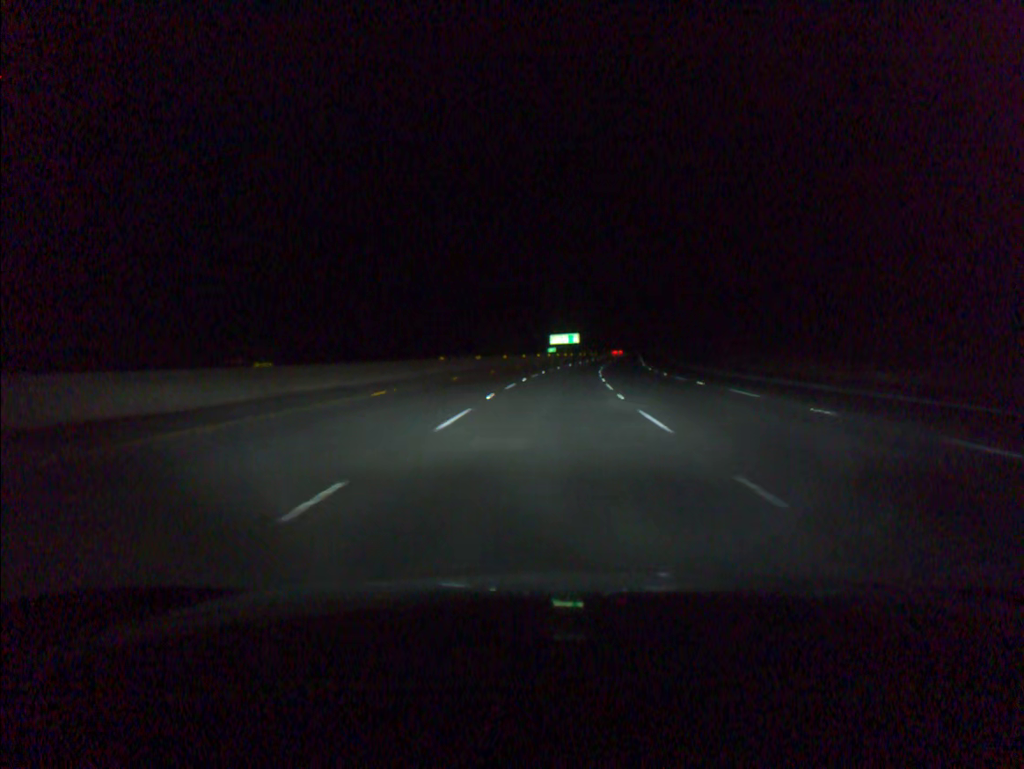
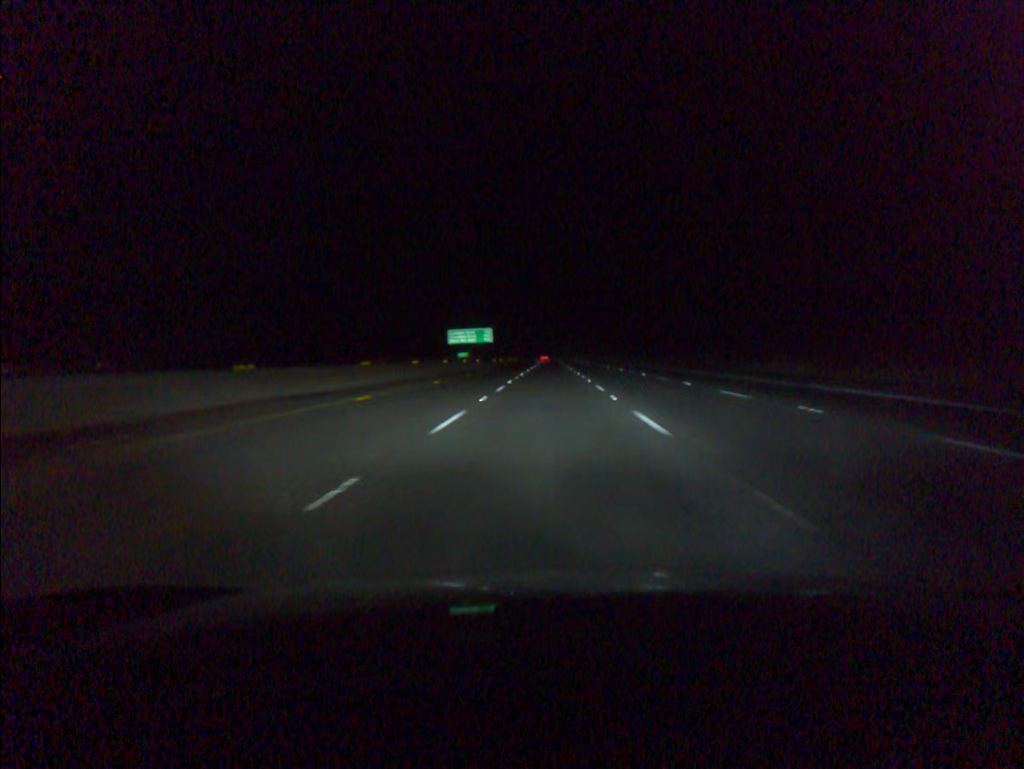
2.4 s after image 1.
(+3.9, +73.0) m; +6°
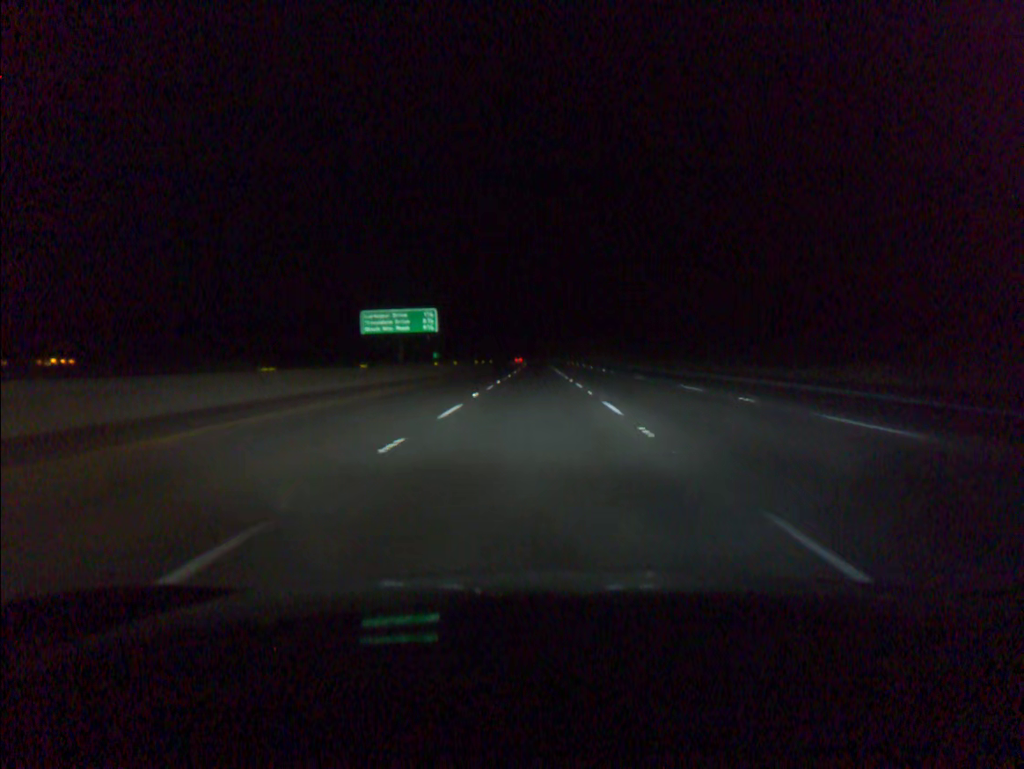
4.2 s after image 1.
(+0.8, +54.8) m; +1°
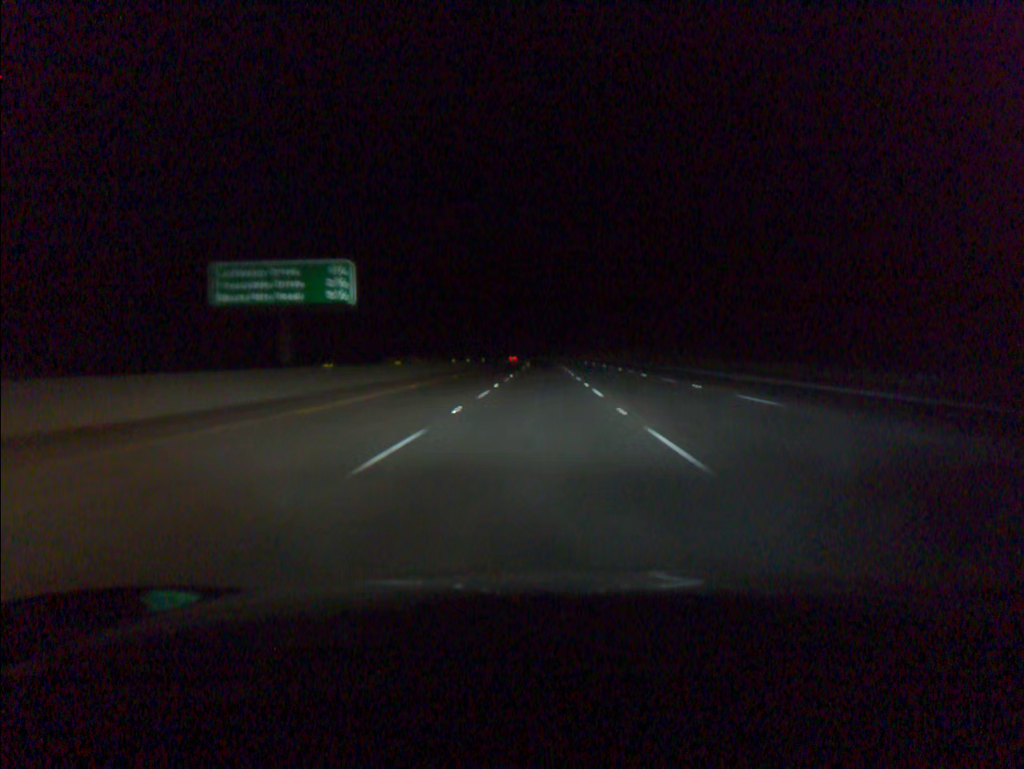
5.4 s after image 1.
(-0.1, +36.5) m; 0°
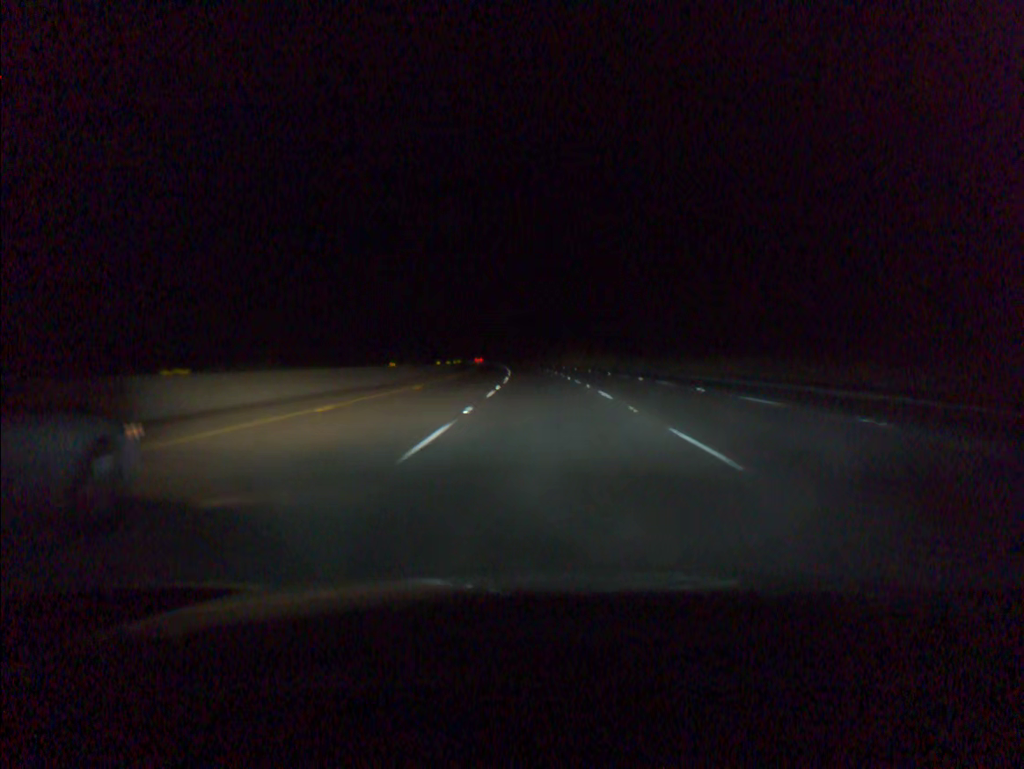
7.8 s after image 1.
(-0.1, +73.0) m; 0°
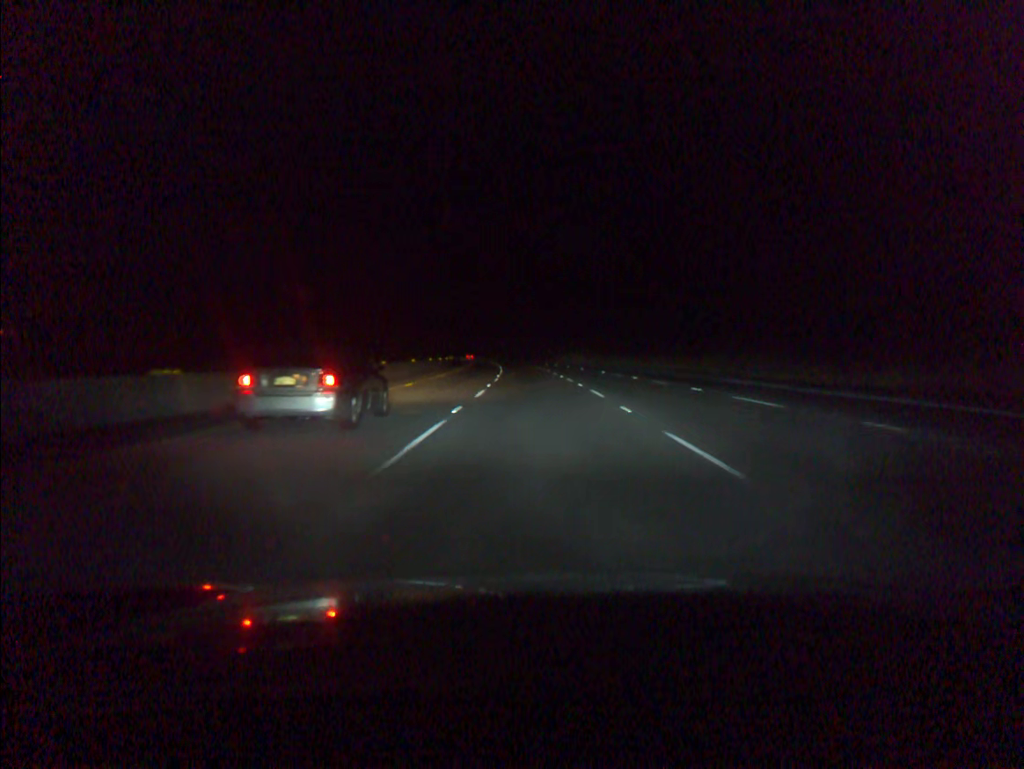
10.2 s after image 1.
(-1.1, +73.2) m; -2°
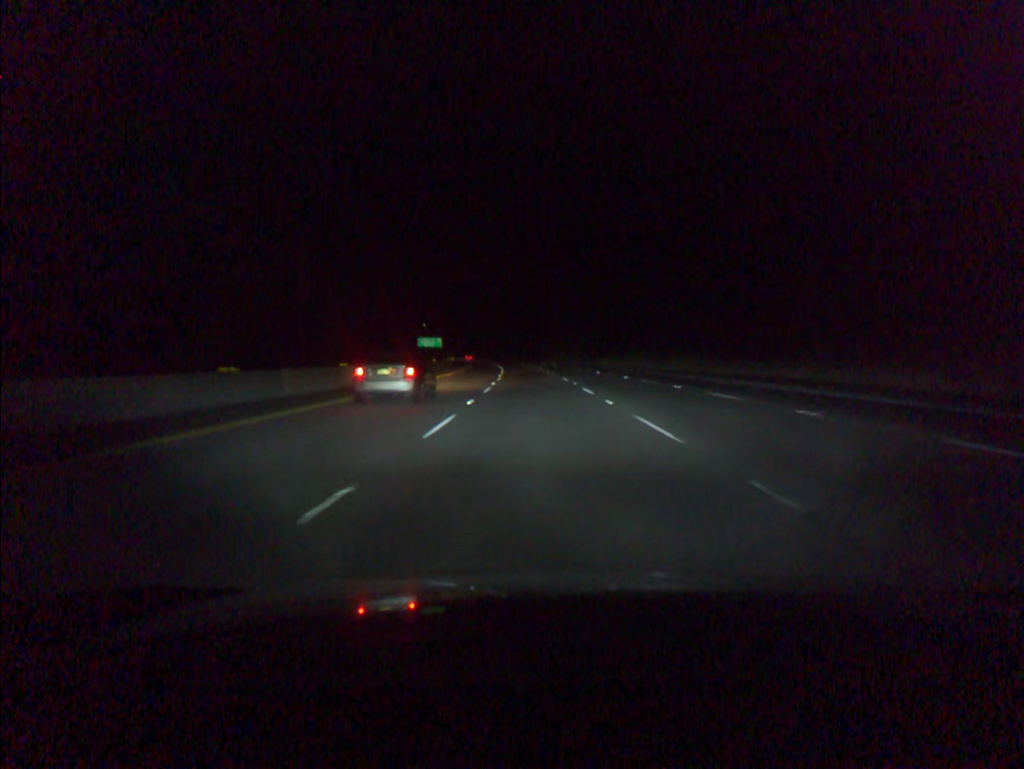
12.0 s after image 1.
(-1.2, +55.0) m; -2°
